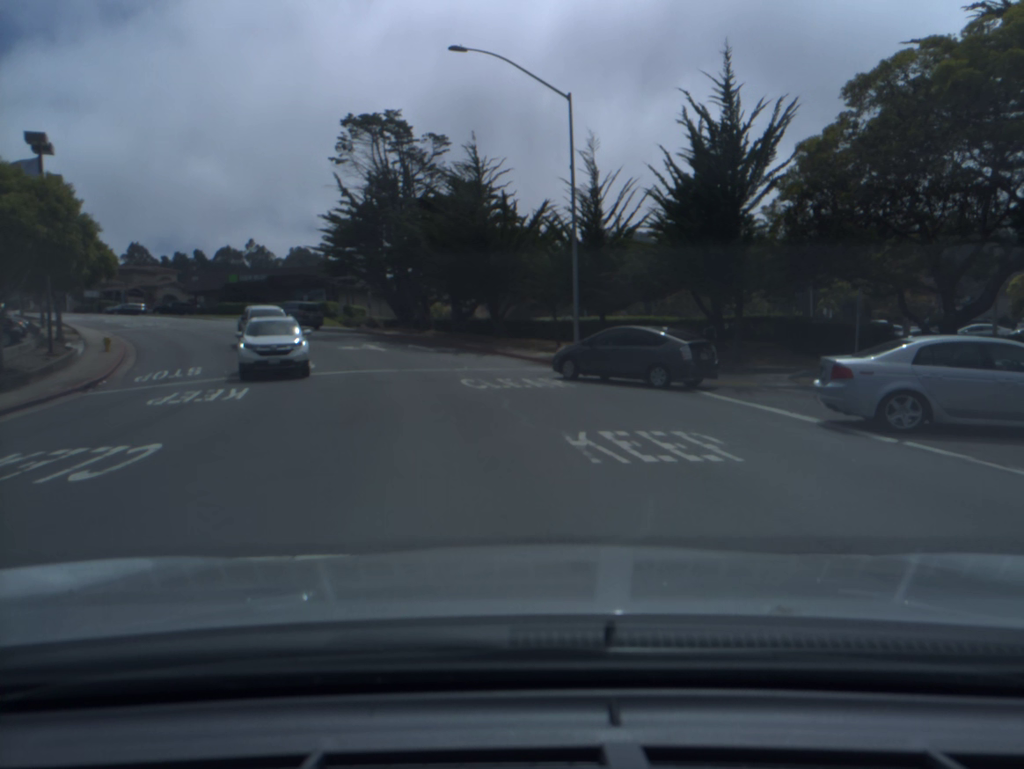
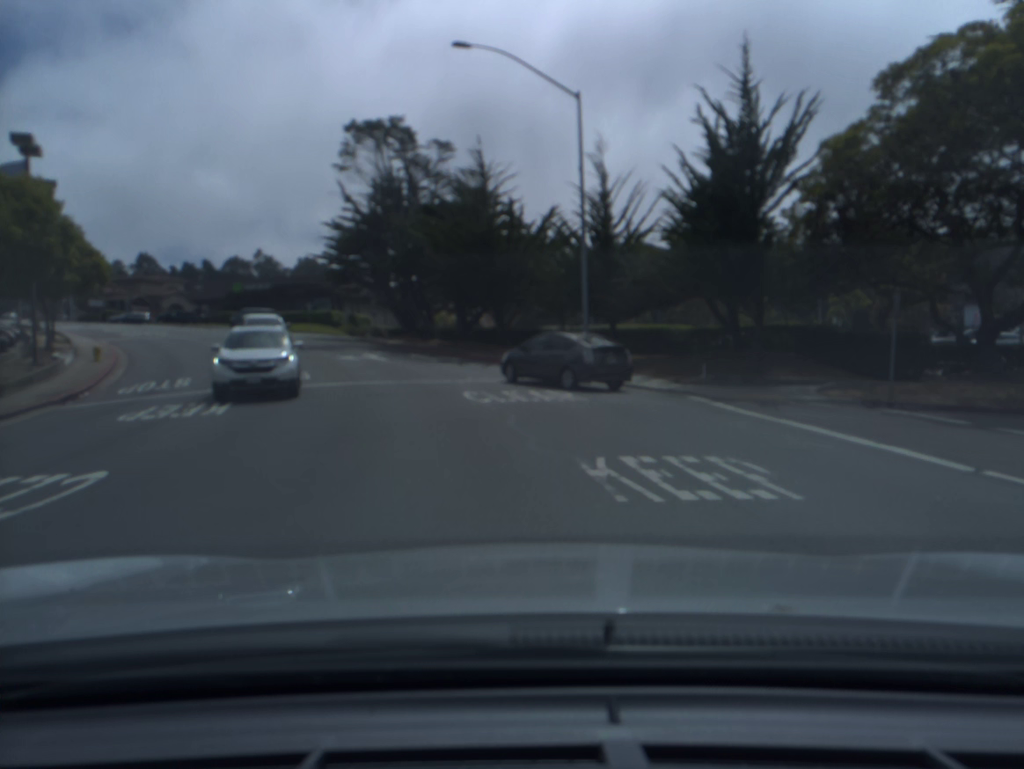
(0.0, +1.5) m; 0°
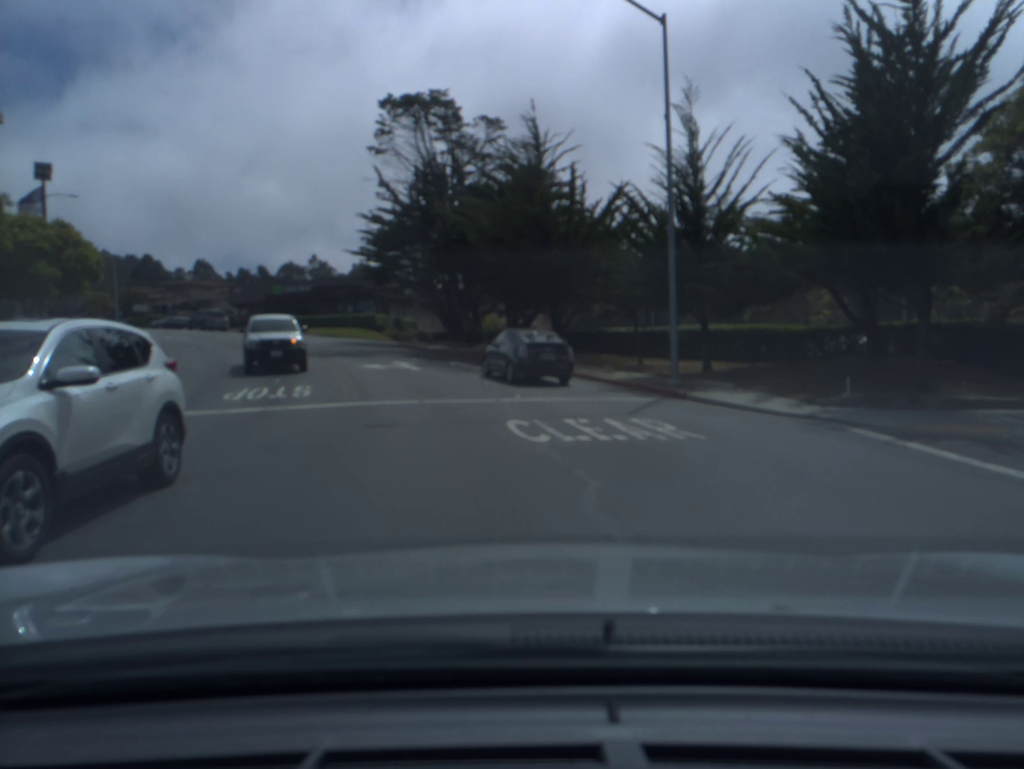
(-0.3, +6.0) m; -5°
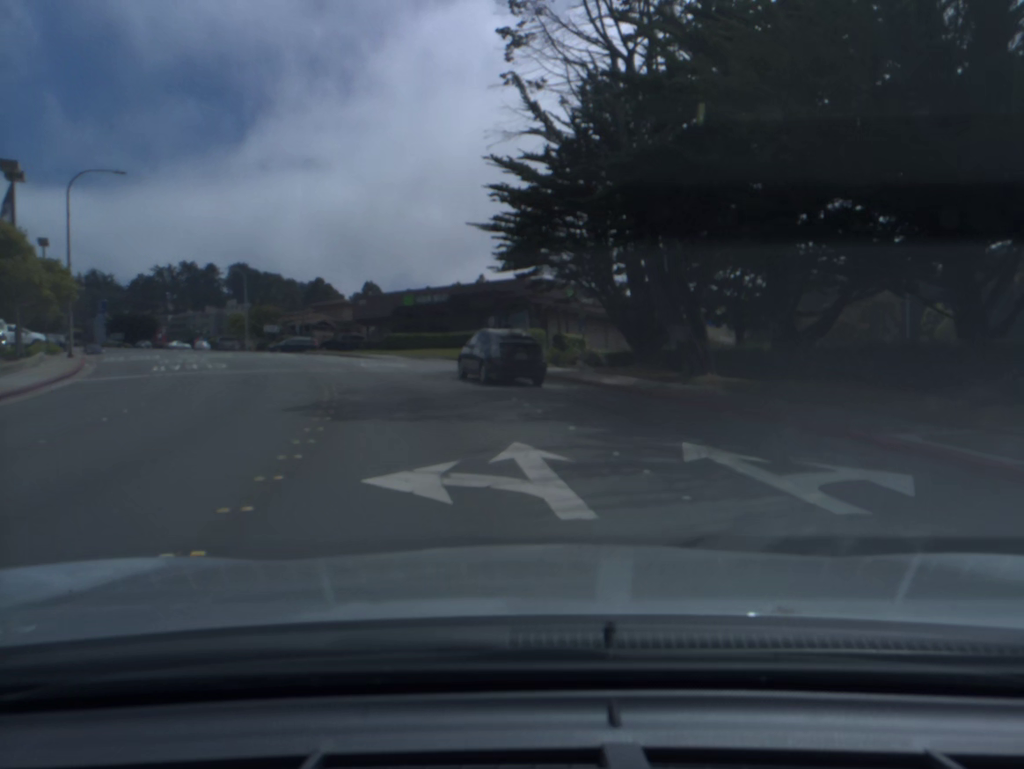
(-2.1, +19.7) m; -12°
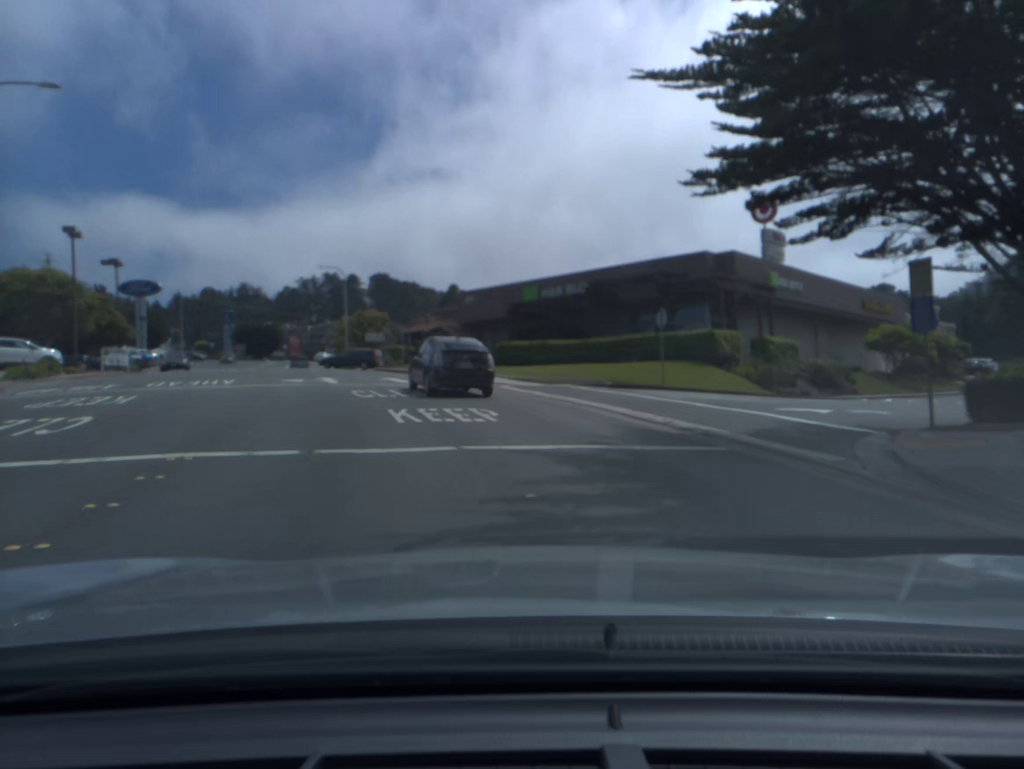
(-1.6, +18.2) m; -10°
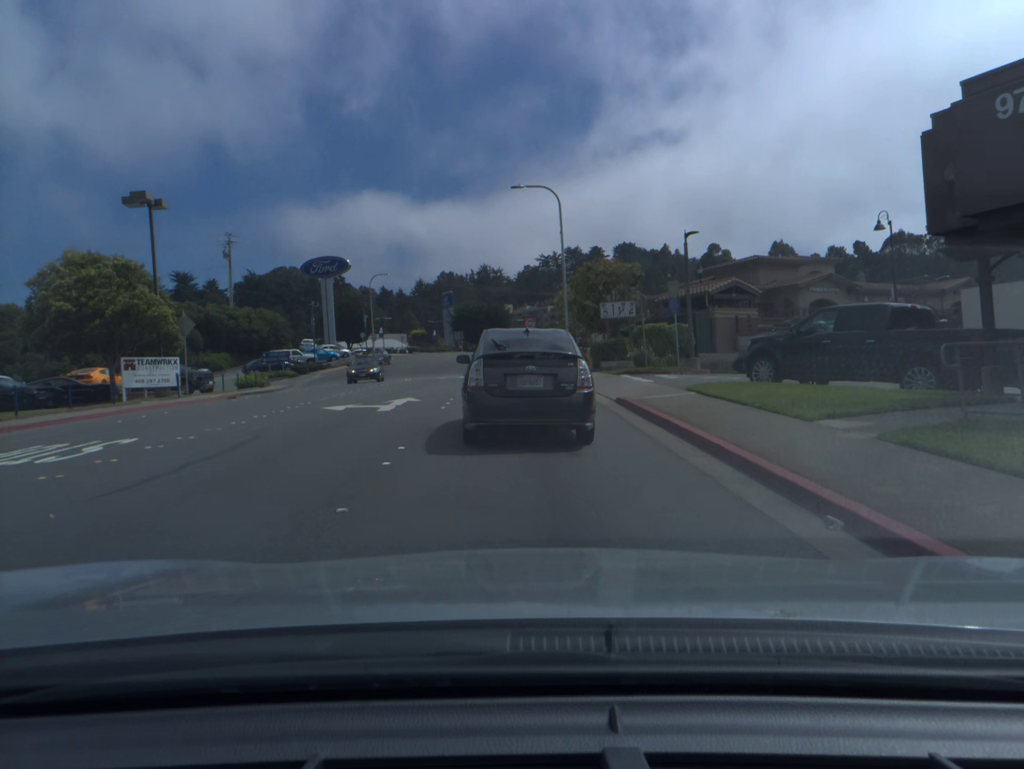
(-5.6, +33.1) m; -17°
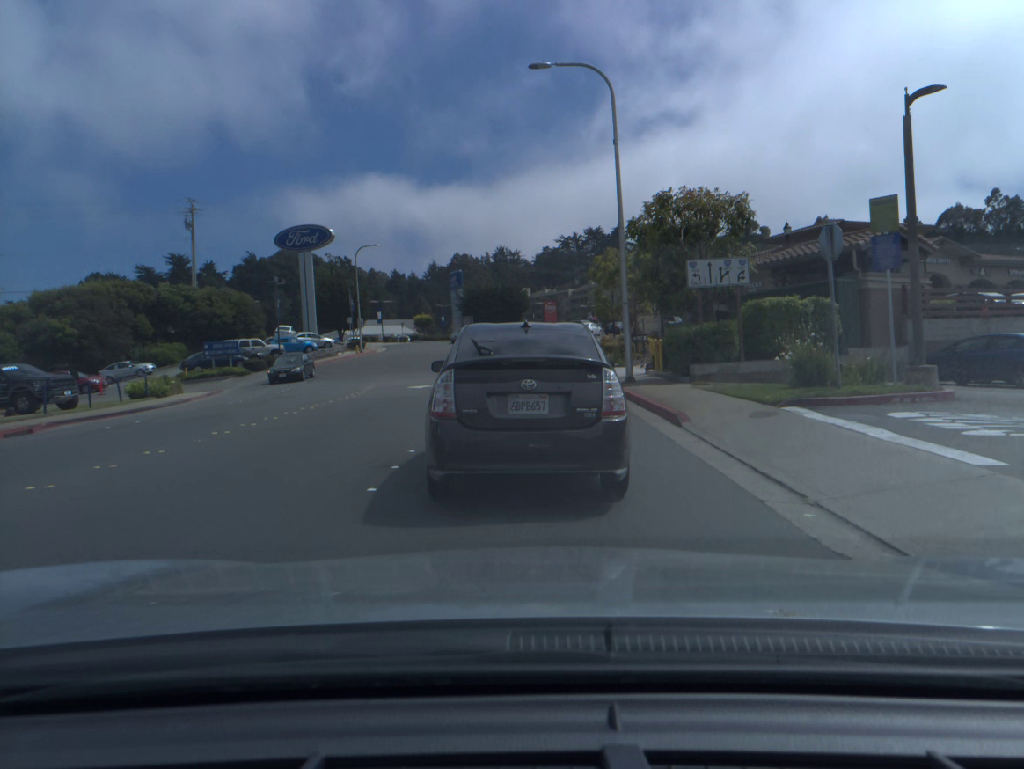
(-0.3, +16.3) m; -1°
